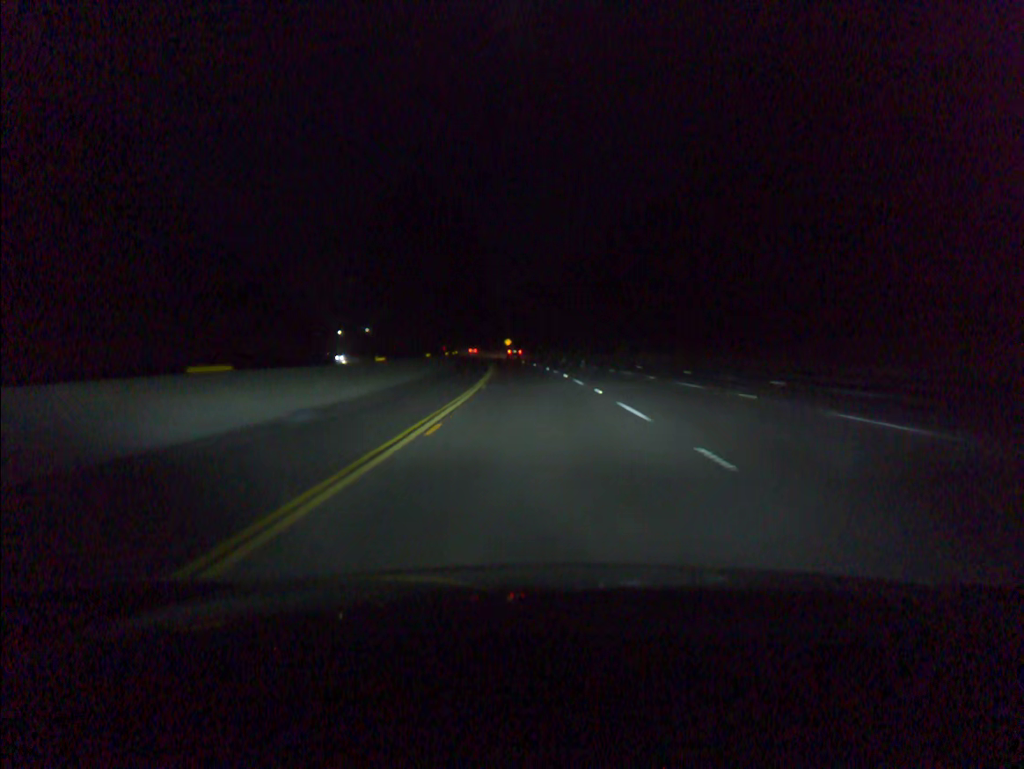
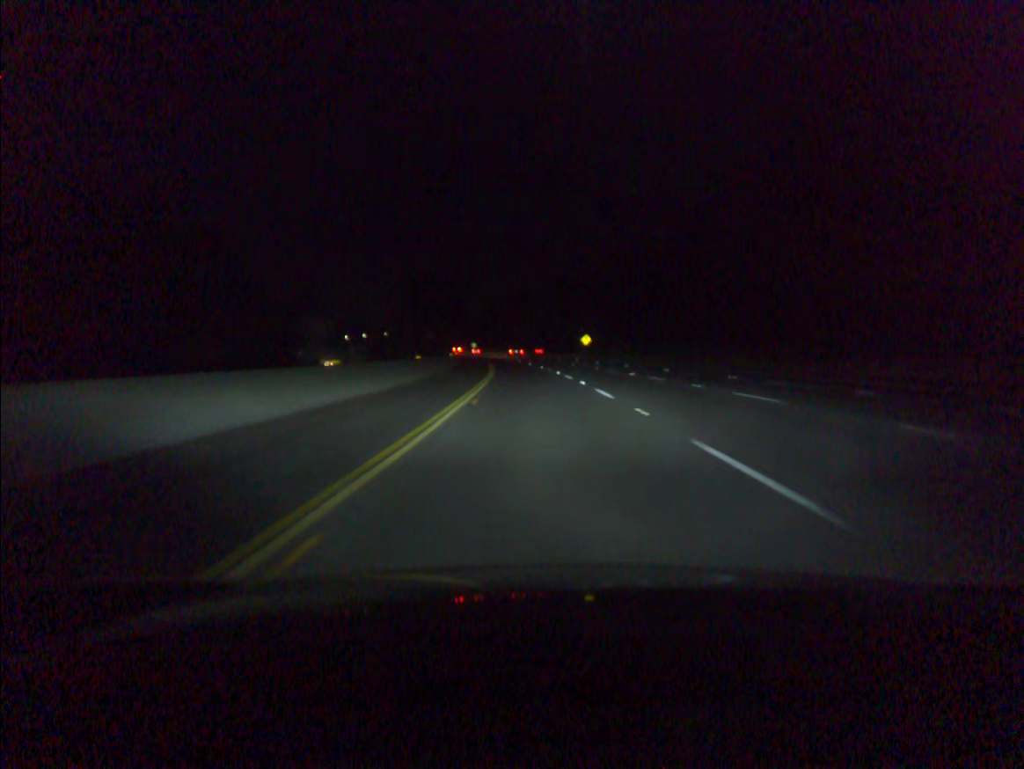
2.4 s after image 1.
(-4.1, +80.4) m; -6°
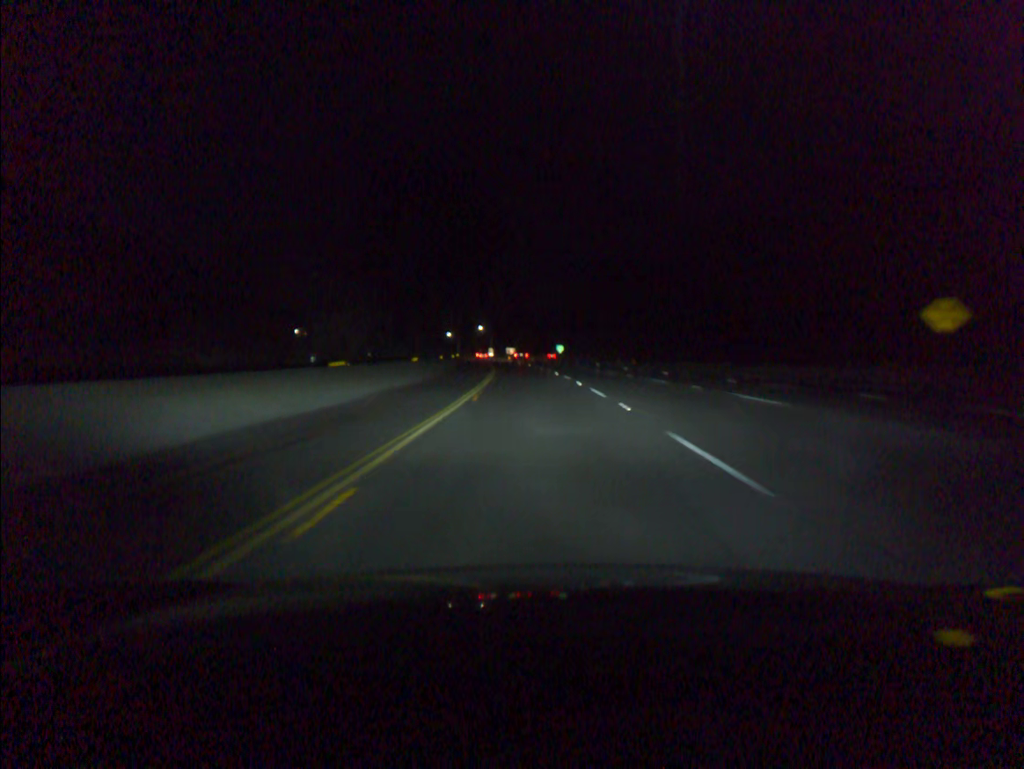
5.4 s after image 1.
(-6.1, +100.5) m; -7°
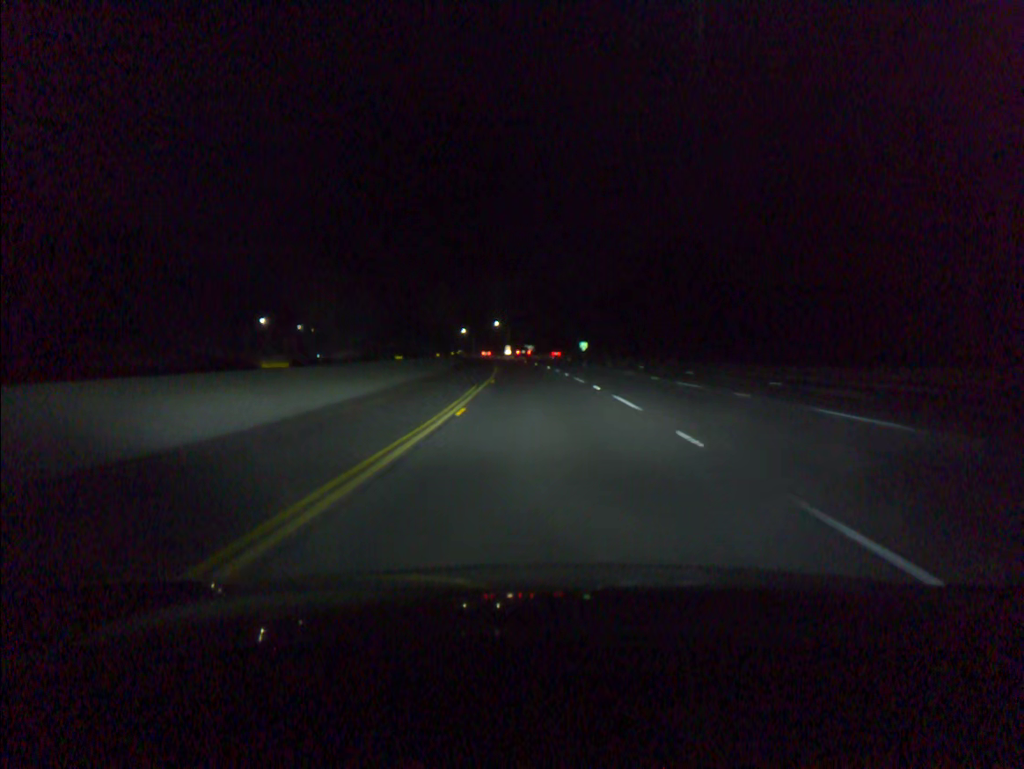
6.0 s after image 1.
(-0.3, +20.1) m; -2°
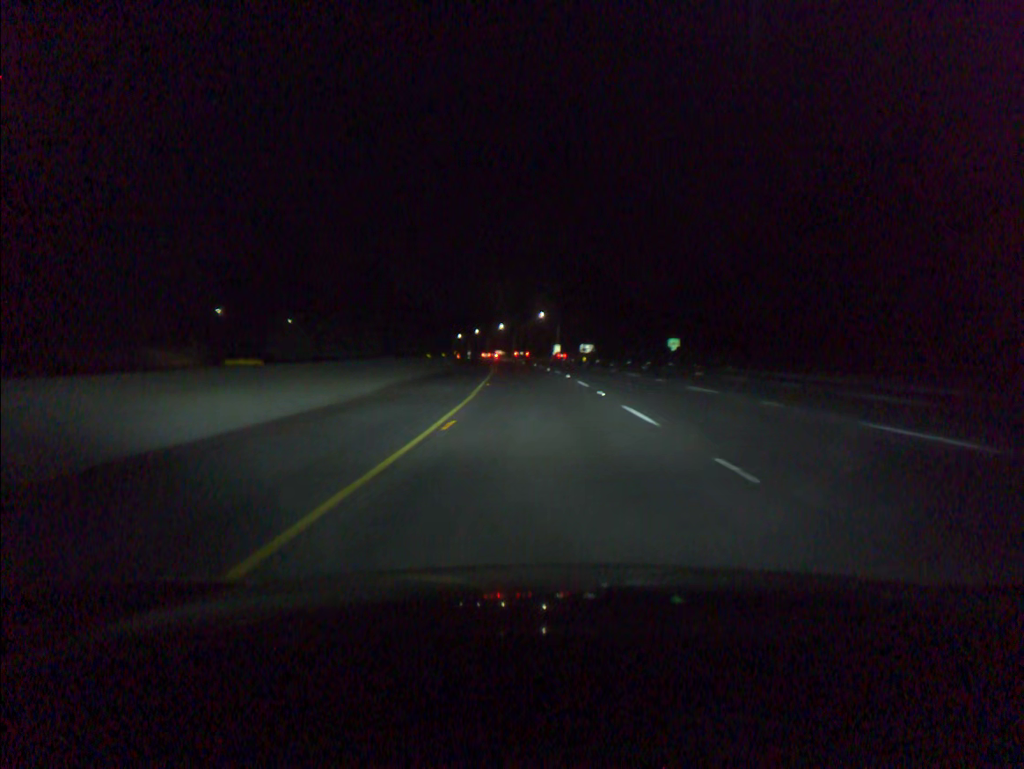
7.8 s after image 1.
(-2.0, +60.4) m; -4°
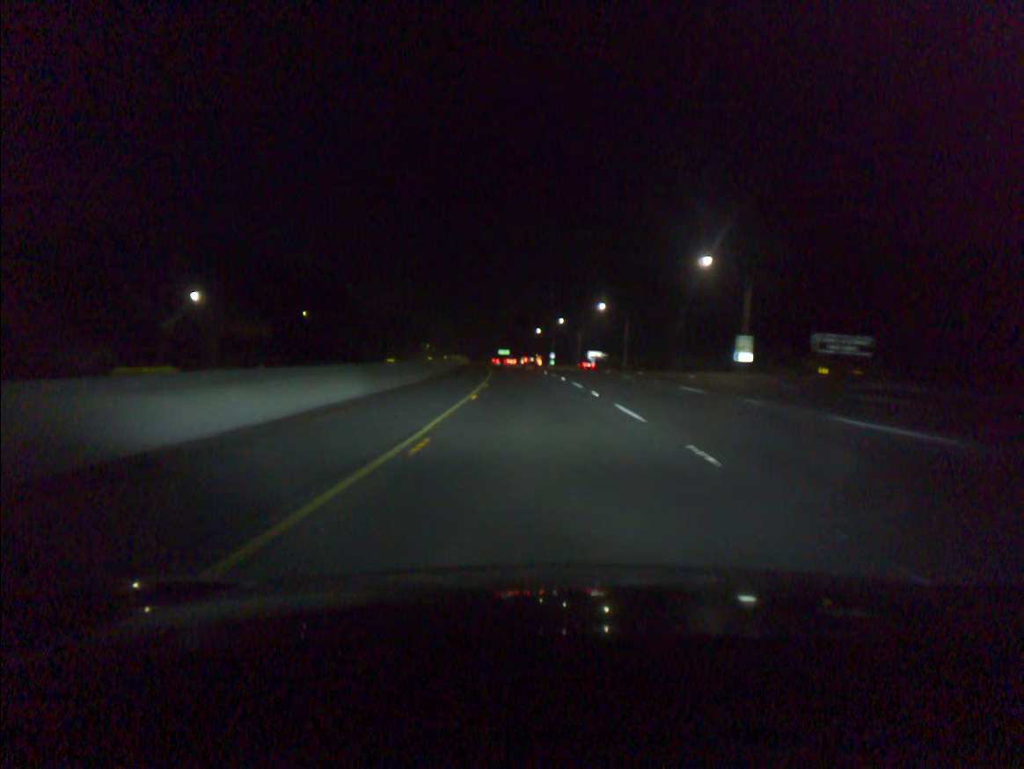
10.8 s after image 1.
(-6.2, +100.5) m; -7°
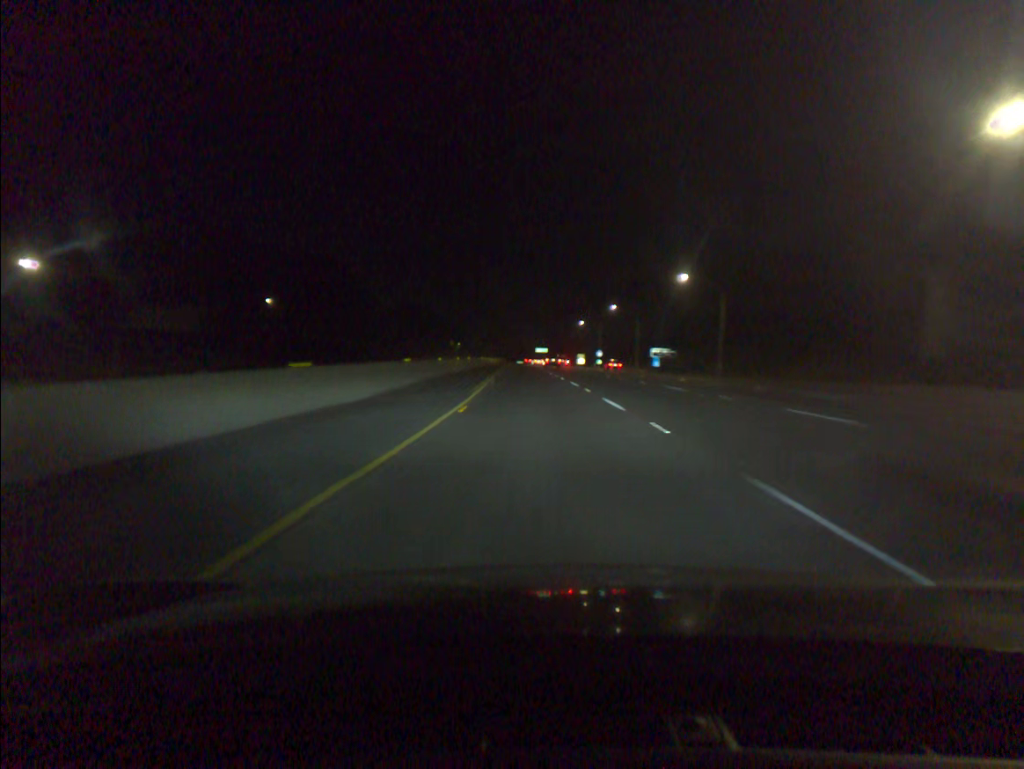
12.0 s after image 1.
(-0.9, +40.4) m; -3°
